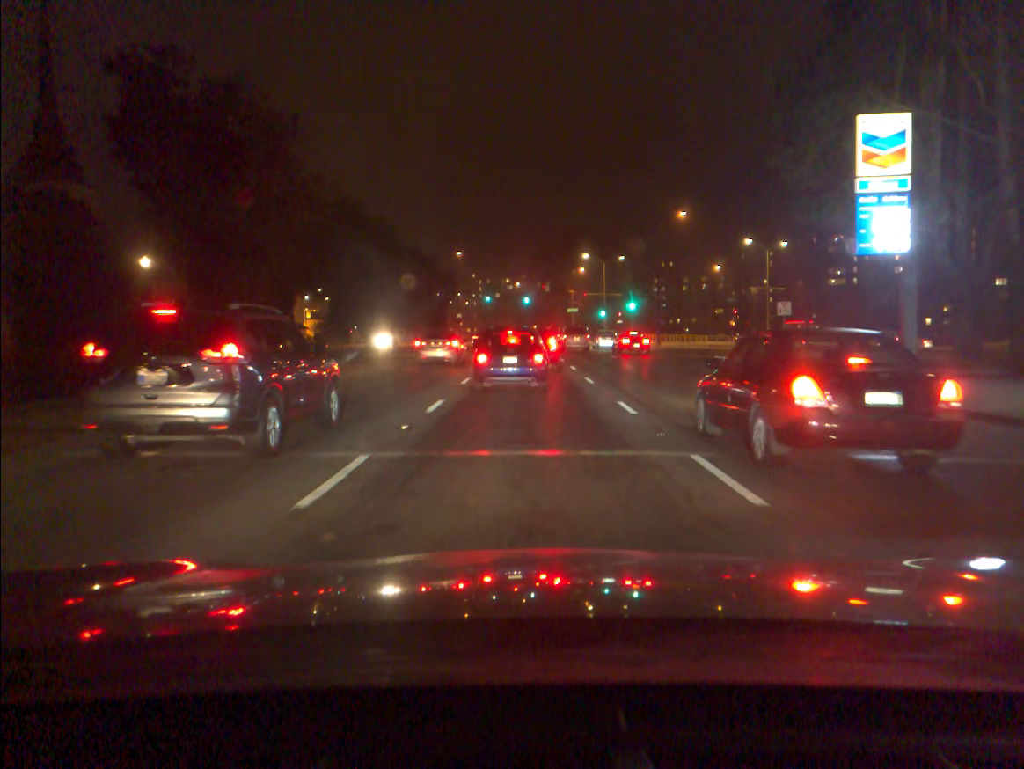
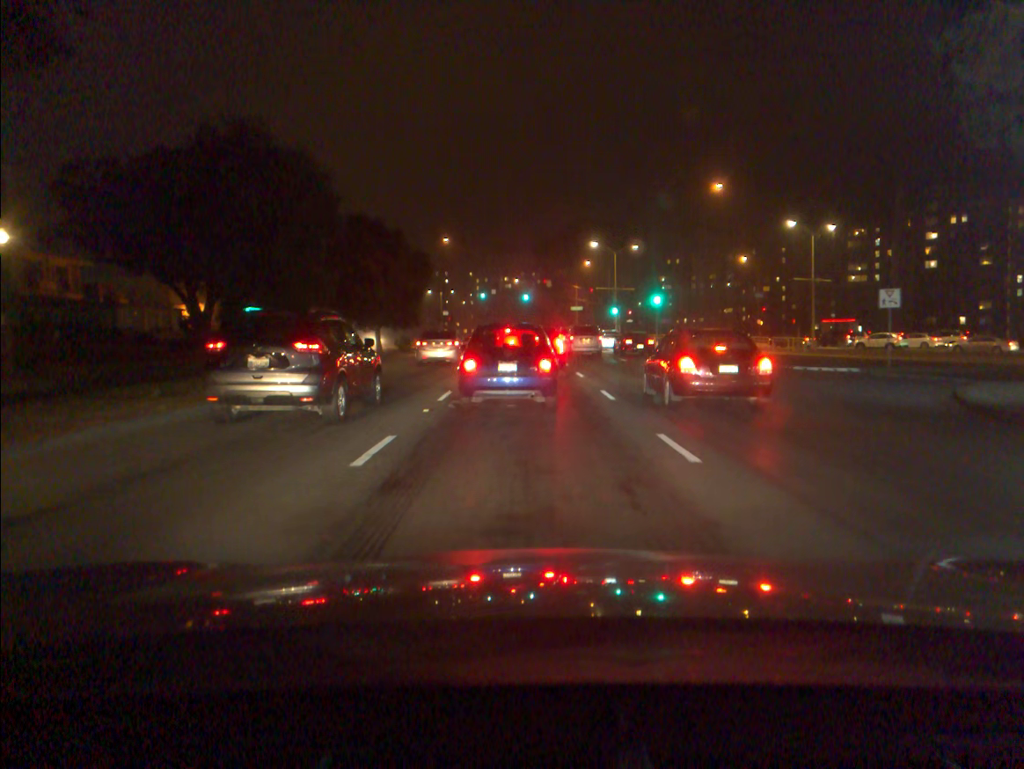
(0.0, +13.1) m; 0°
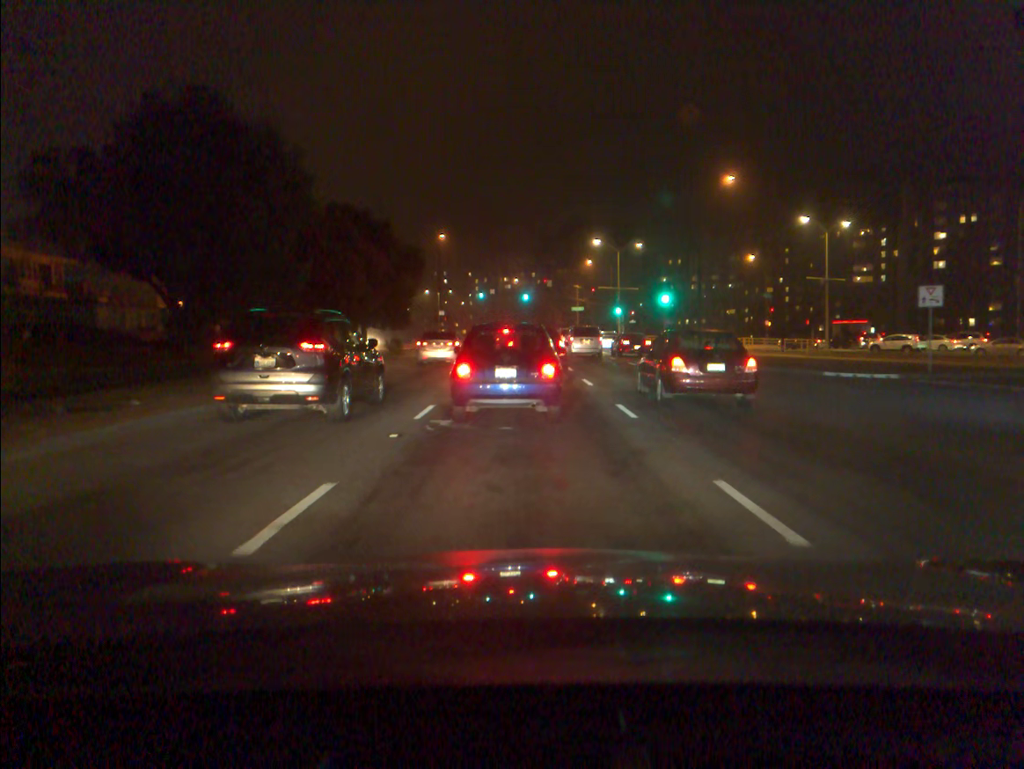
(0.0, +3.2) m; 0°
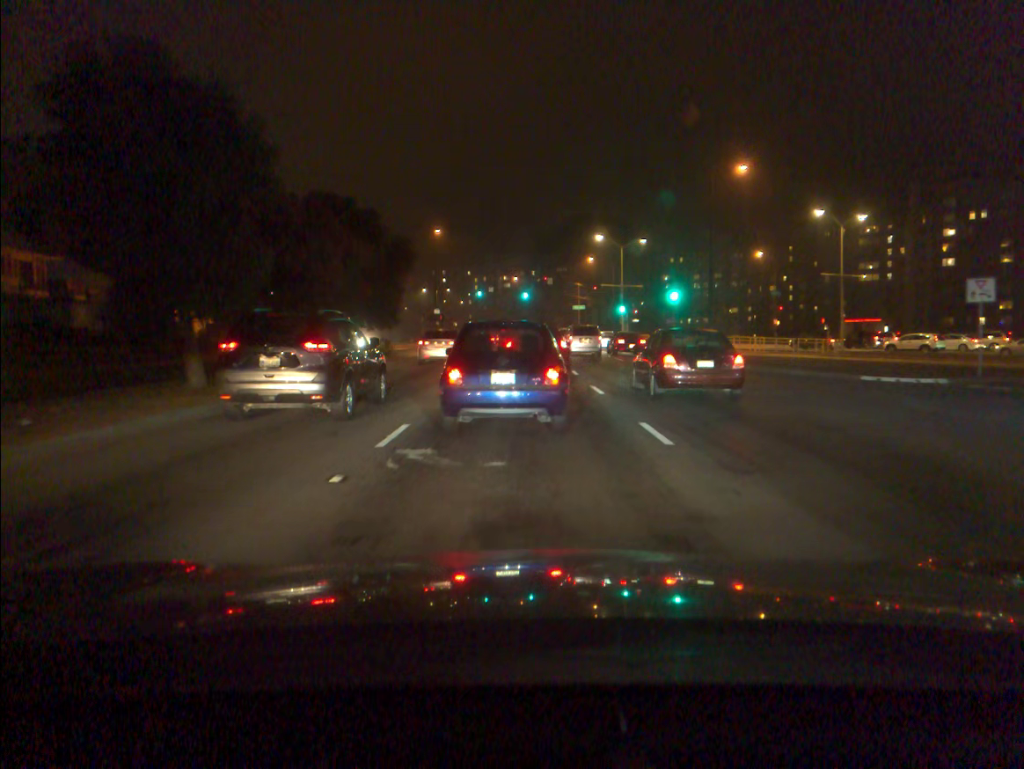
(0.0, +3.1) m; 0°
